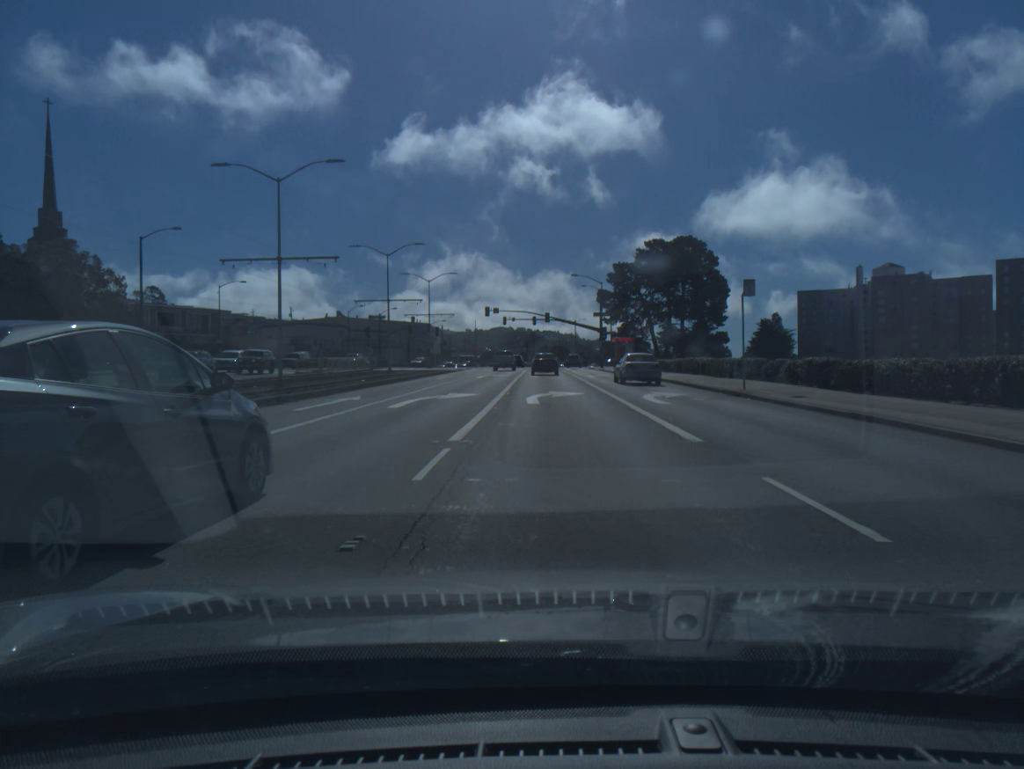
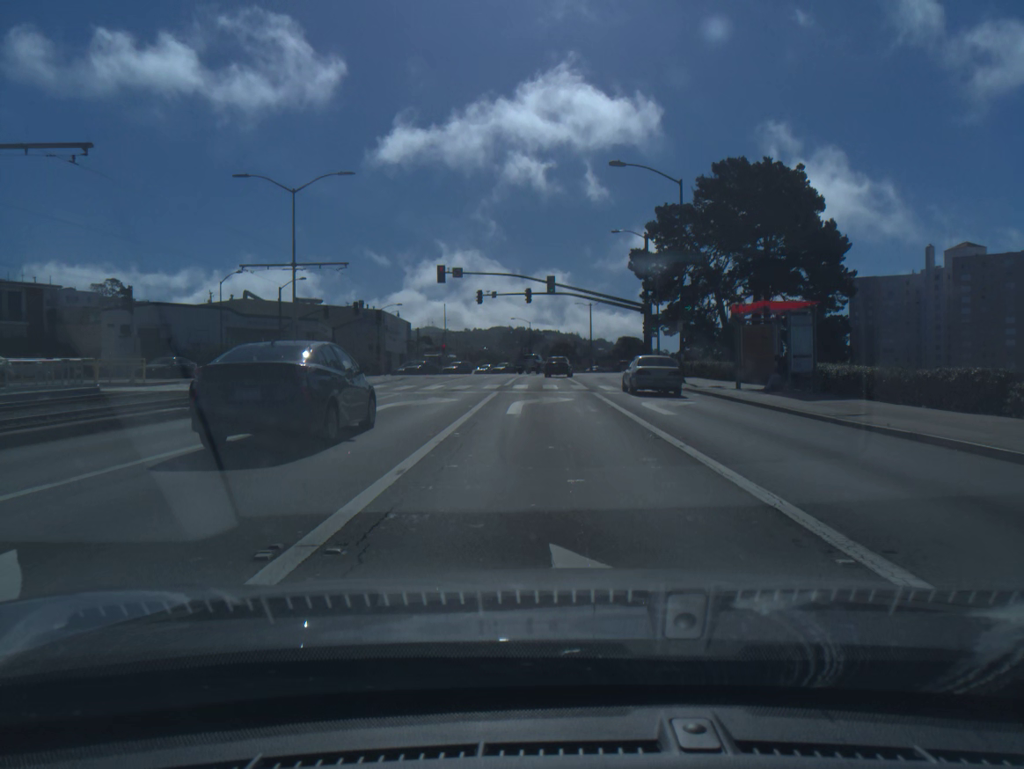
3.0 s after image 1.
(+0.1, +49.0) m; 0°
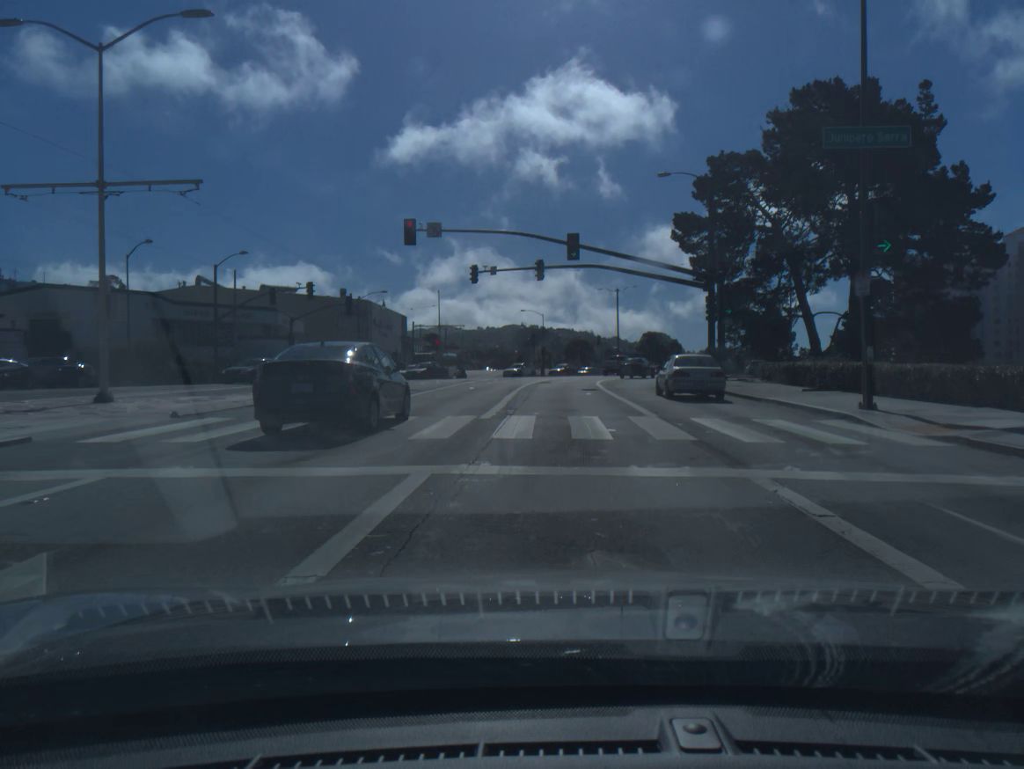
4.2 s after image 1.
(-0.2, +19.3) m; -1°
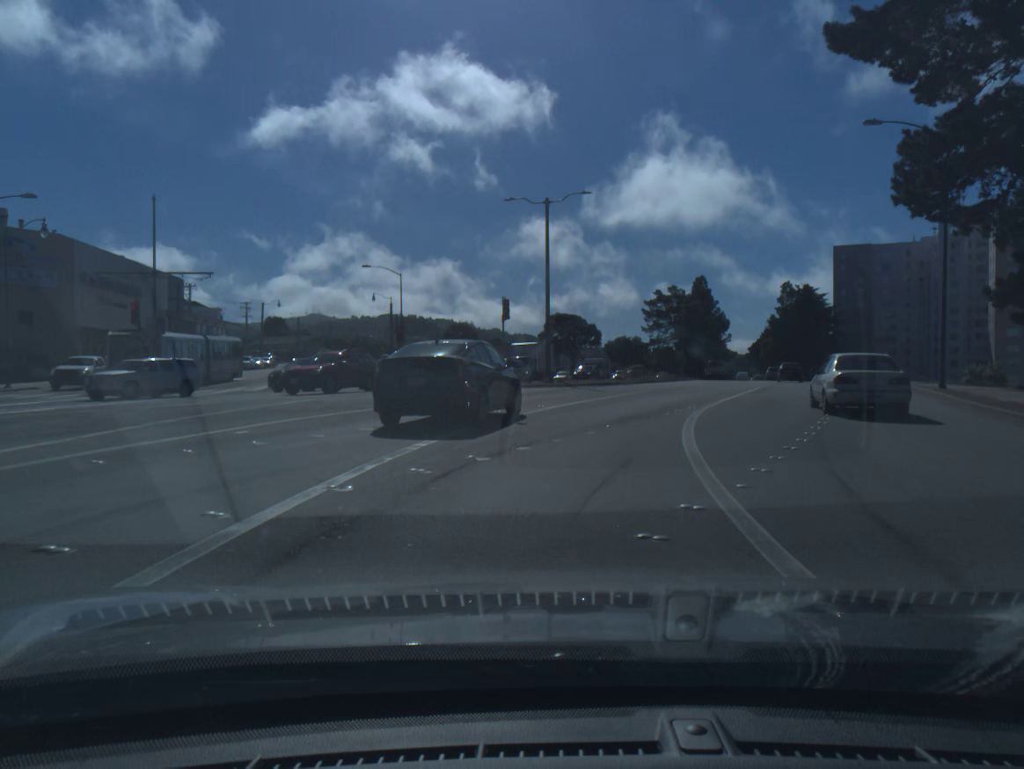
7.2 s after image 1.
(+1.7, +46.1) m; +9°
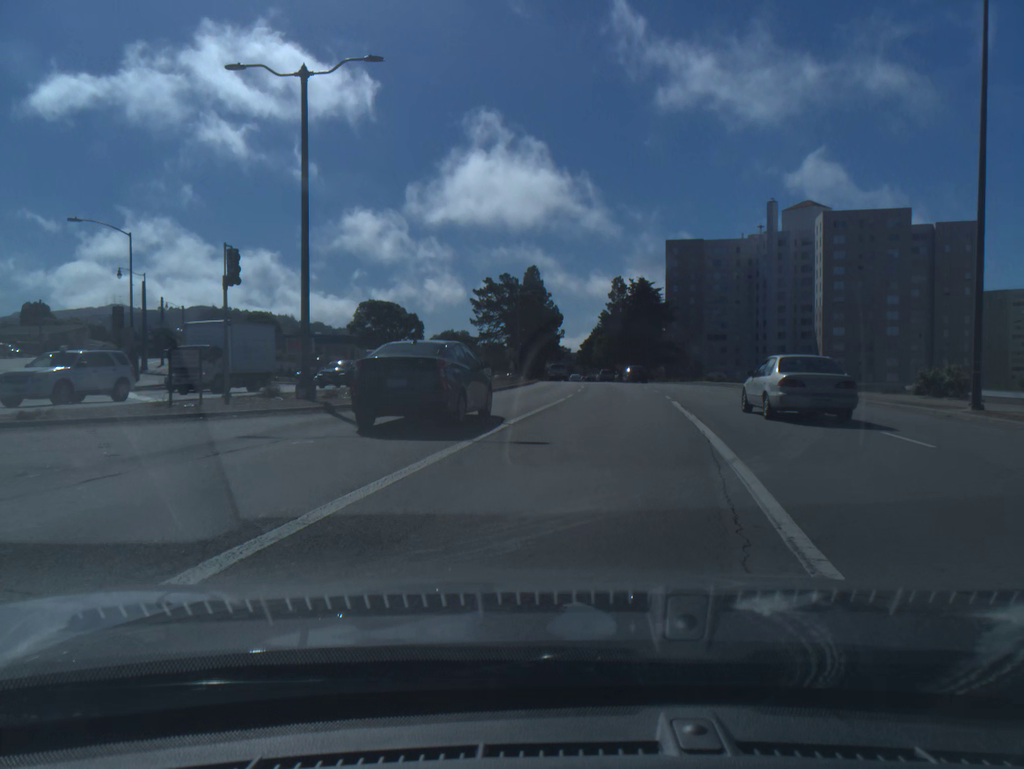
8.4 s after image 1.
(+1.8, +16.9) m; +12°
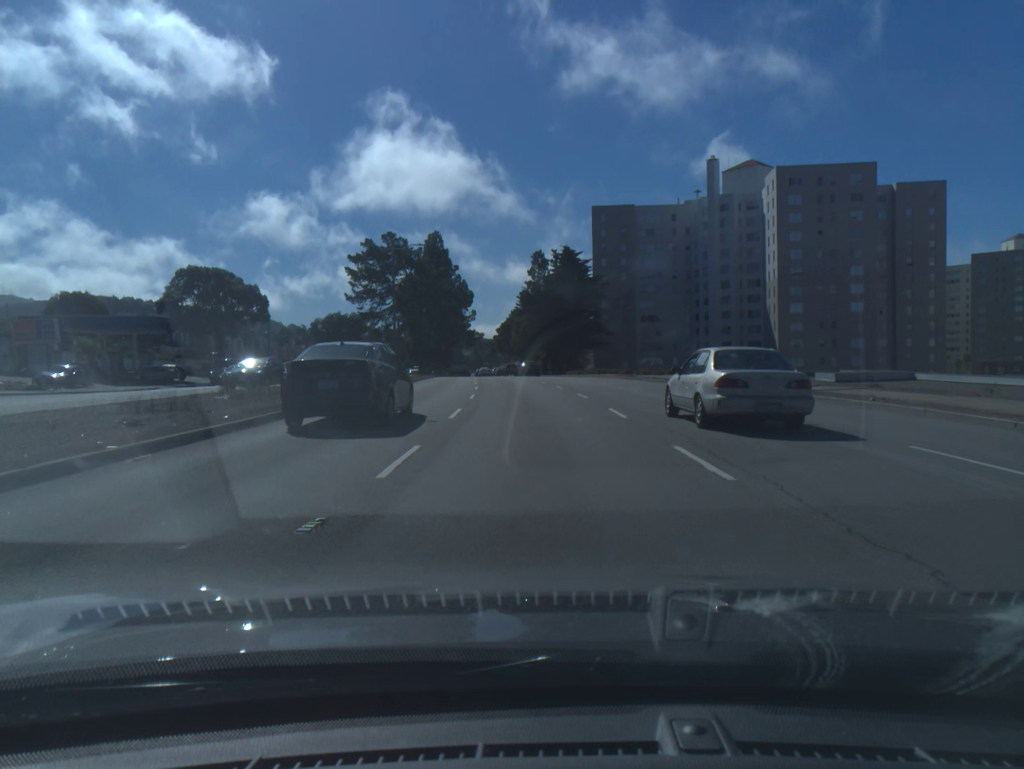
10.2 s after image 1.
(+2.2, +26.0) m; +5°
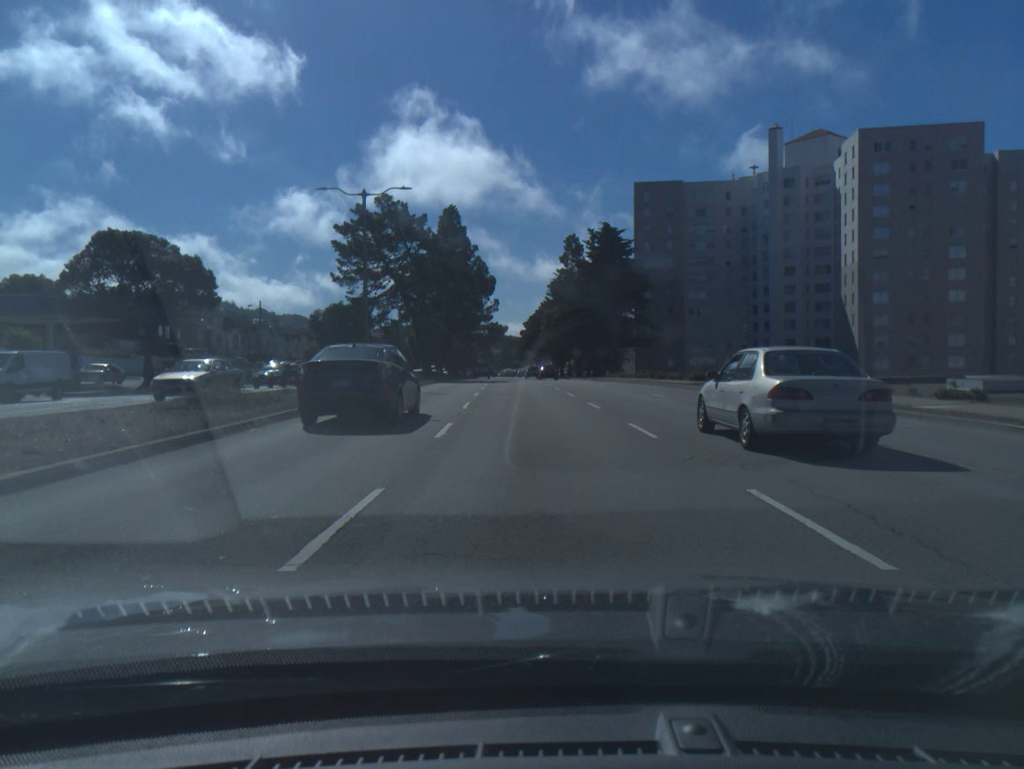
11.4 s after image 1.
(-0.4, +18.1) m; -2°
